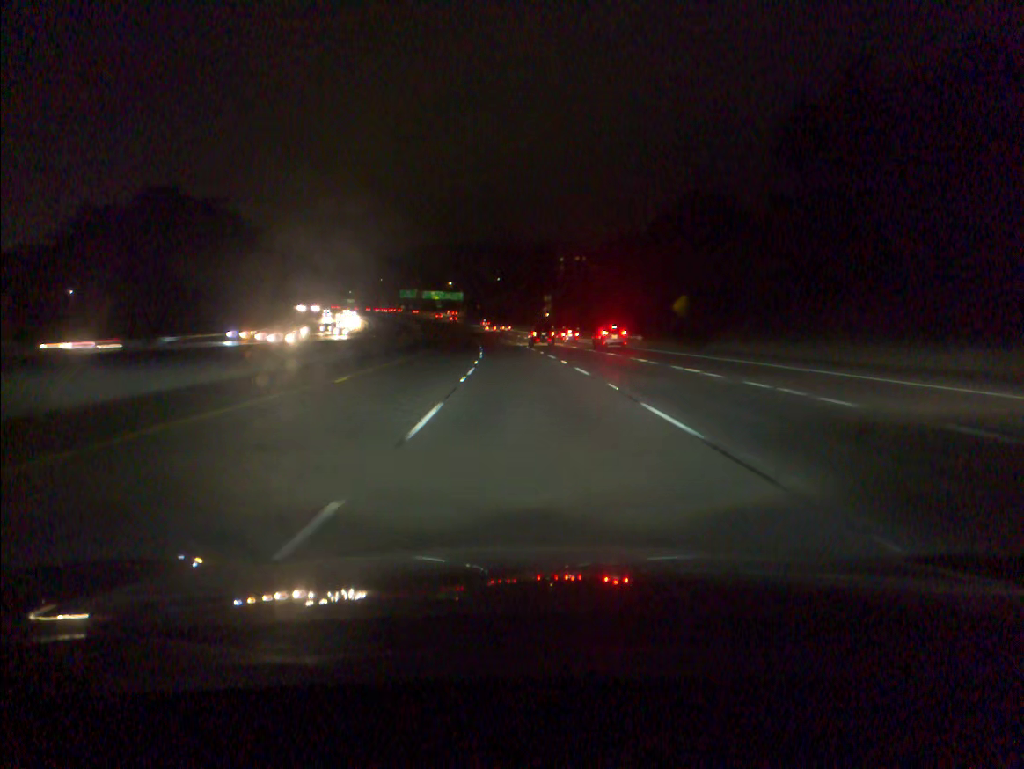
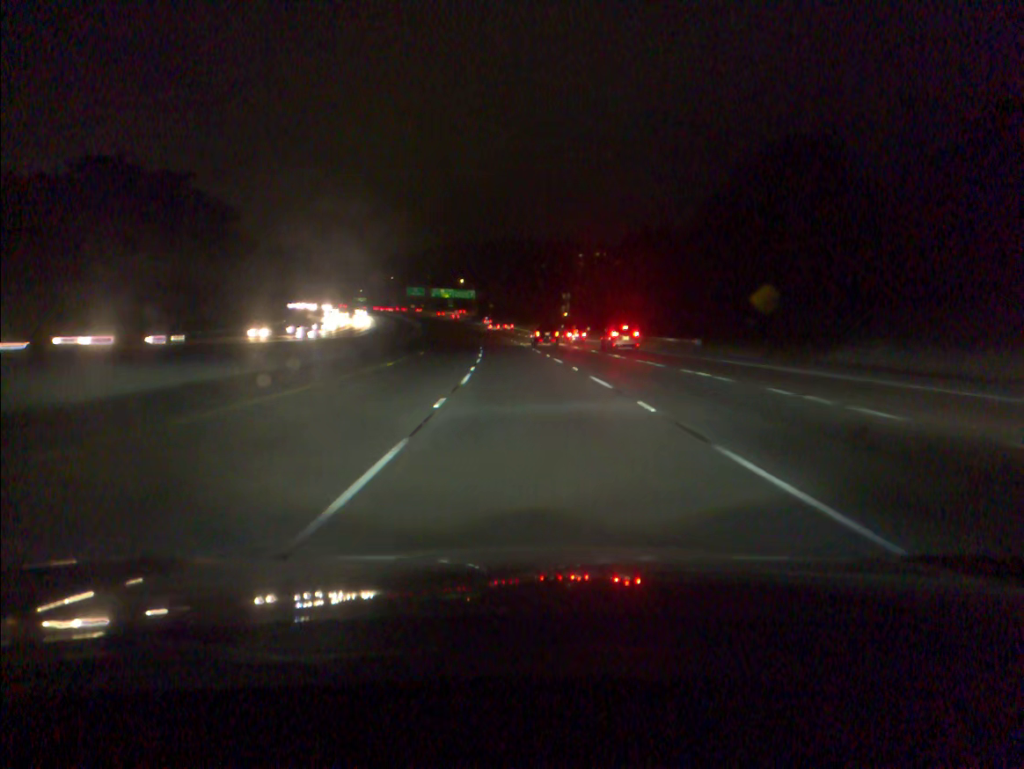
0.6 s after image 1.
(-0.2, +19.5) m; -1°
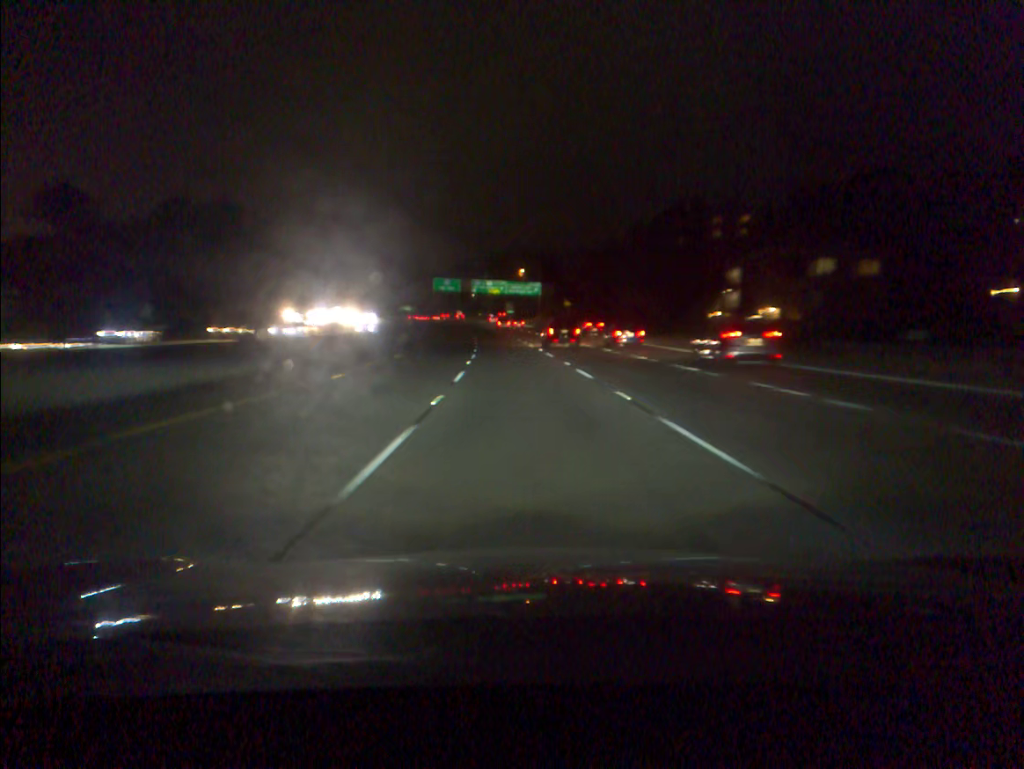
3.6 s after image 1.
(-4.6, +96.8) m; -5°
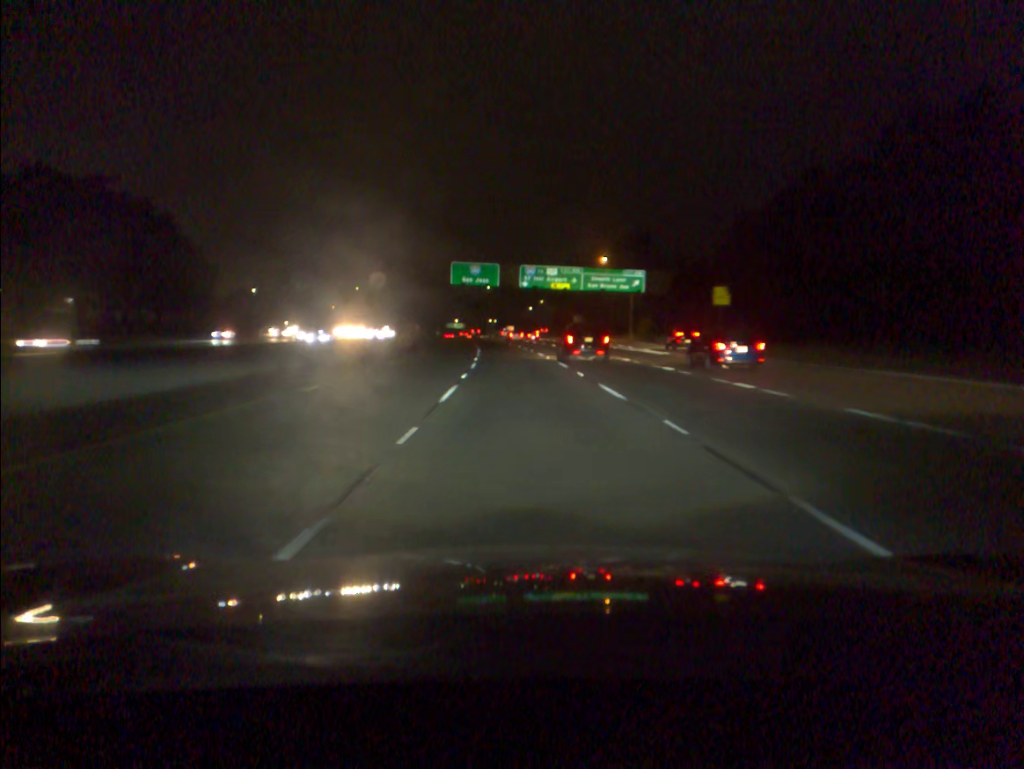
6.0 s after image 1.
(-3.5, +76.9) m; -4°
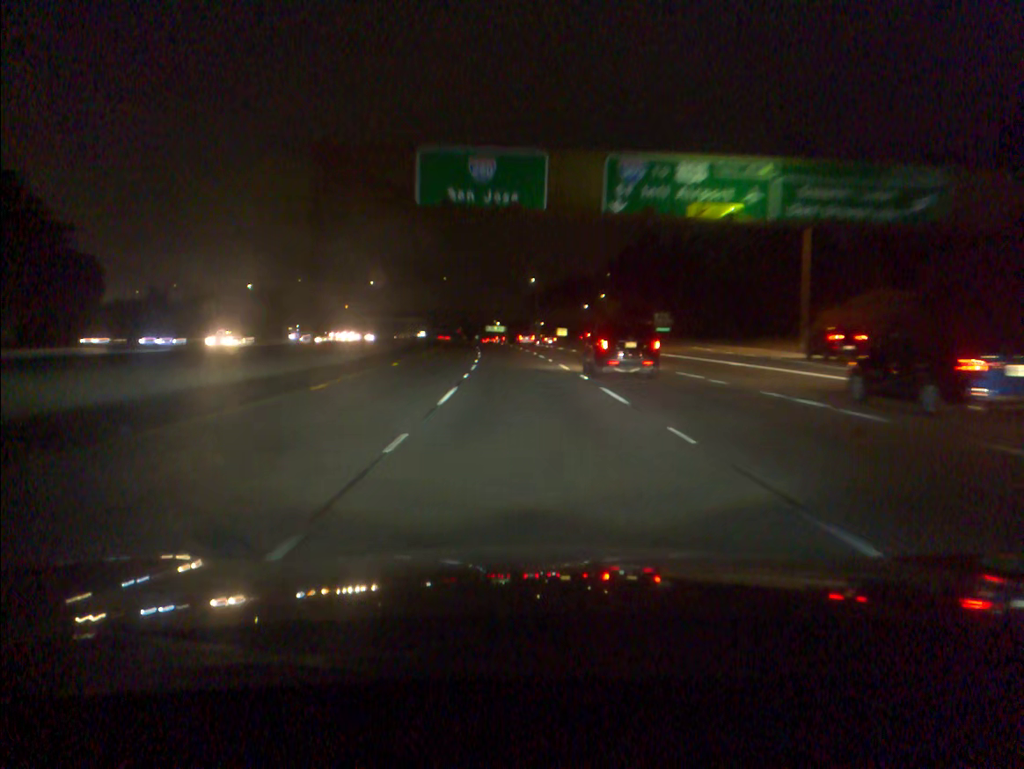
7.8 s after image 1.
(-1.8, +57.7) m; -3°
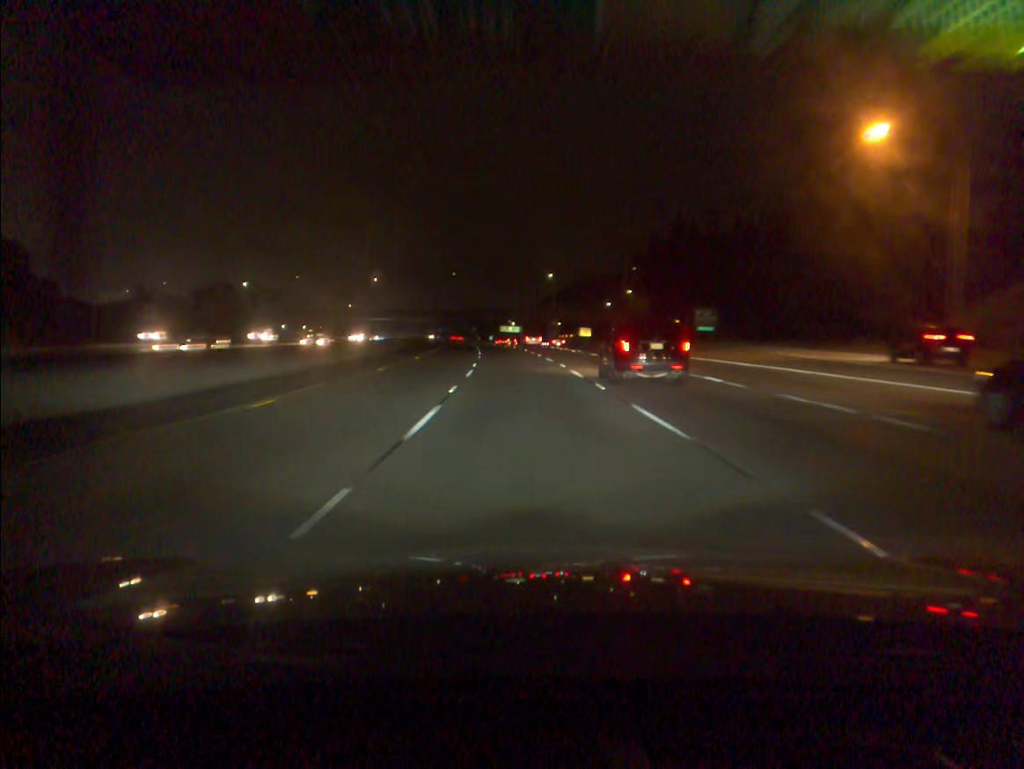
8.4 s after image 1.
(-0.2, +19.3) m; -1°
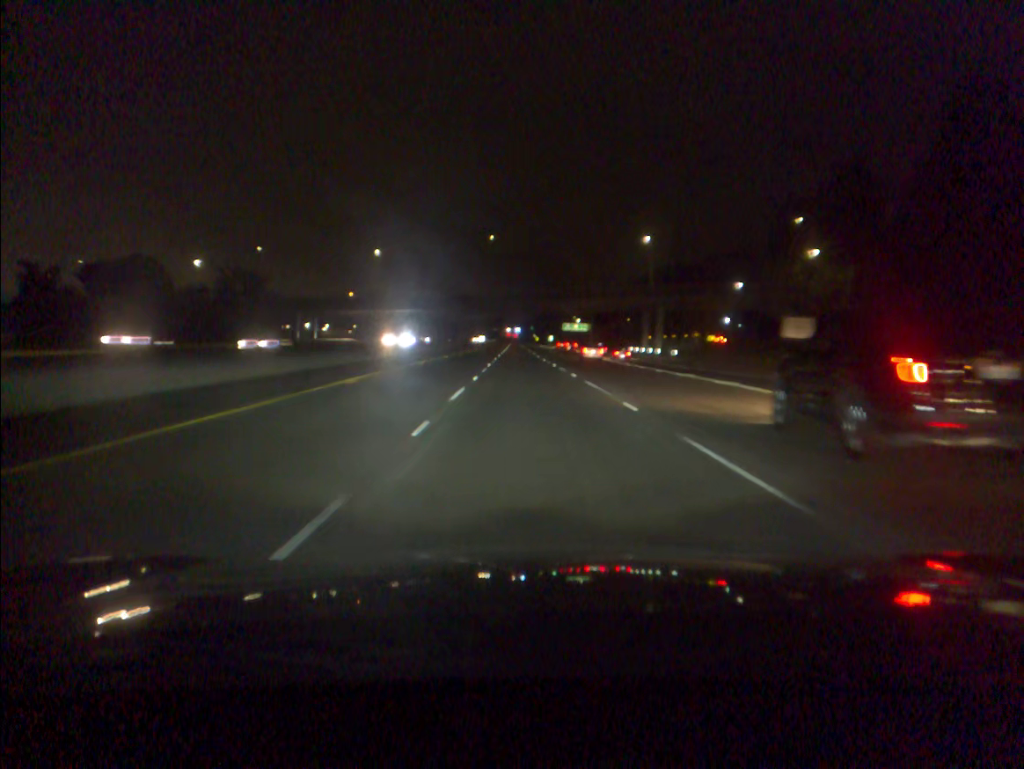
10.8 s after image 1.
(-3.0, +77.3) m; -4°
